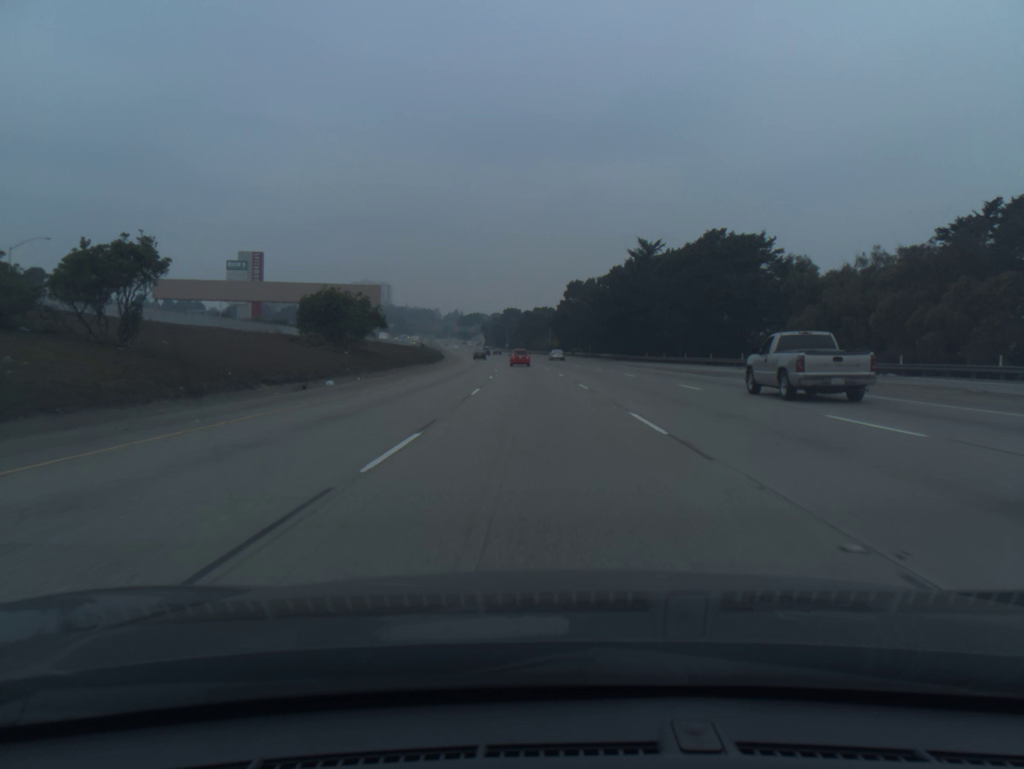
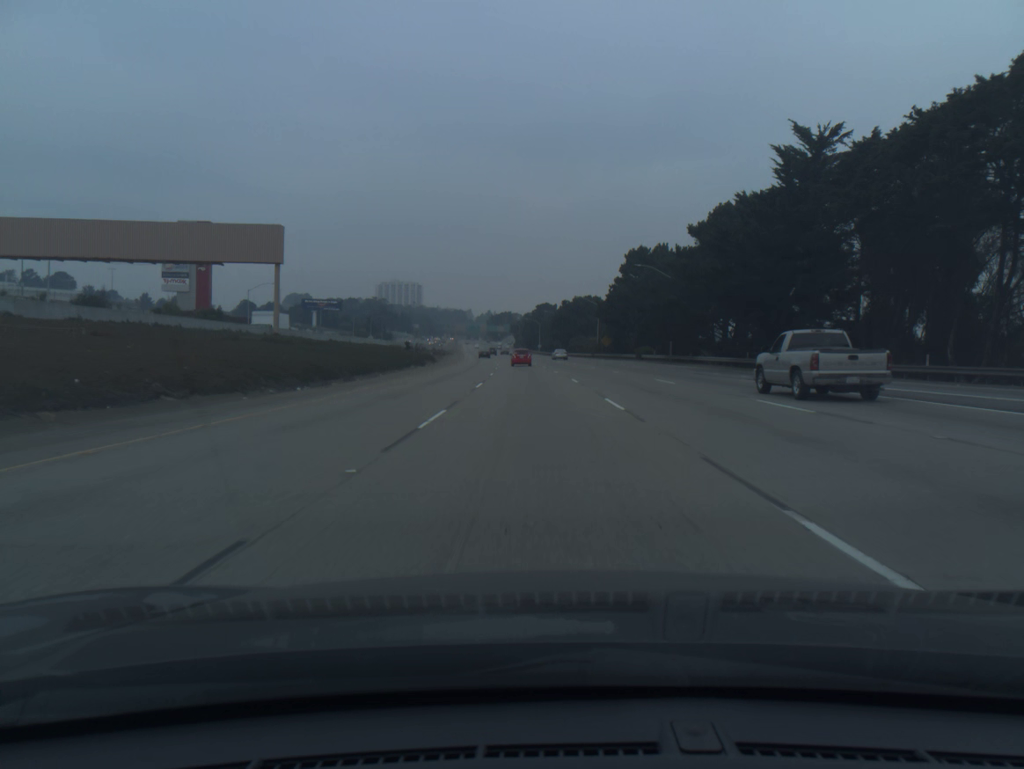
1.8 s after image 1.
(-1.1, +54.0) m; -3°
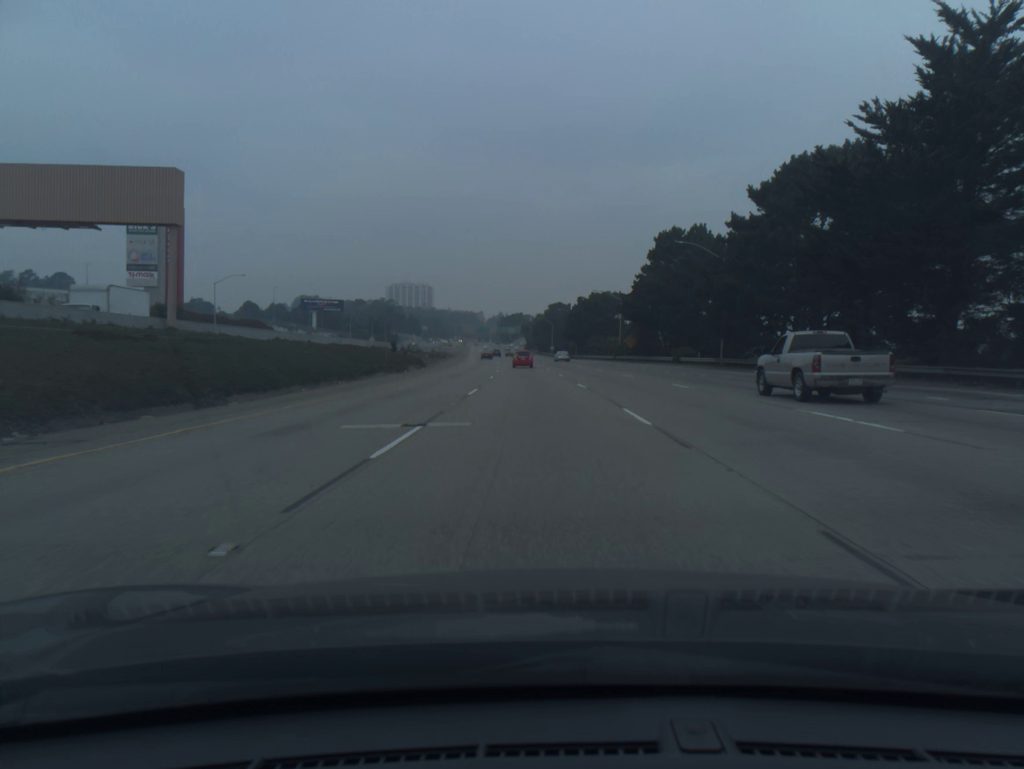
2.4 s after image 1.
(-0.1, +18.0) m; -1°
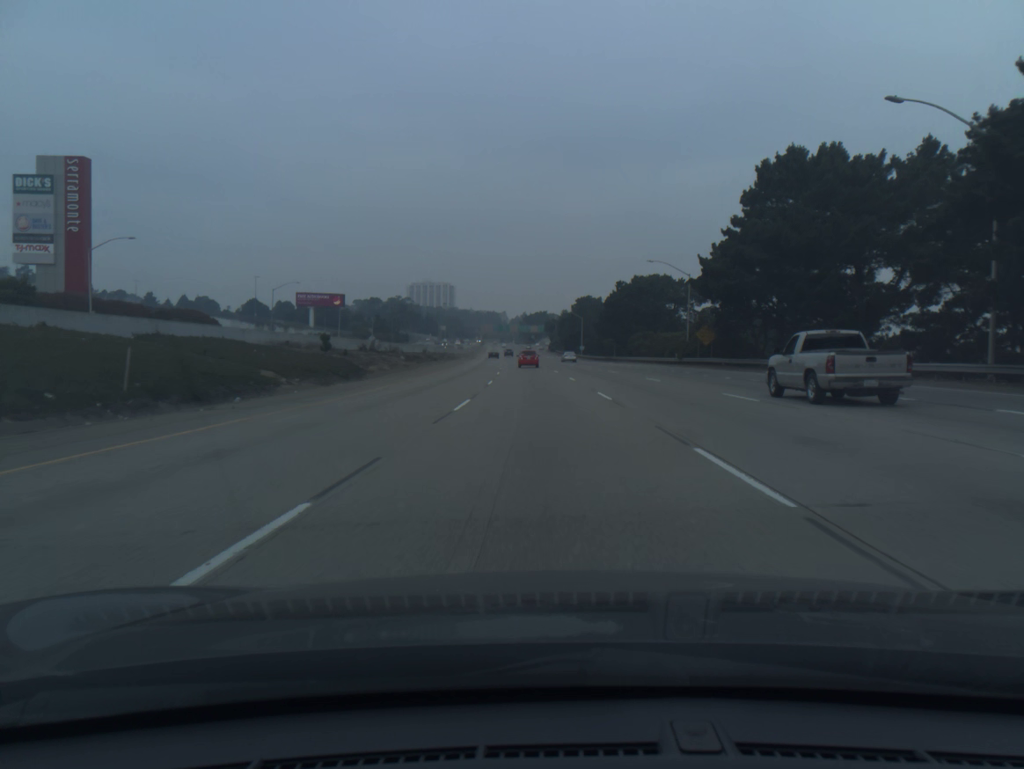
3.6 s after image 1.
(-0.6, +35.9) m; -2°
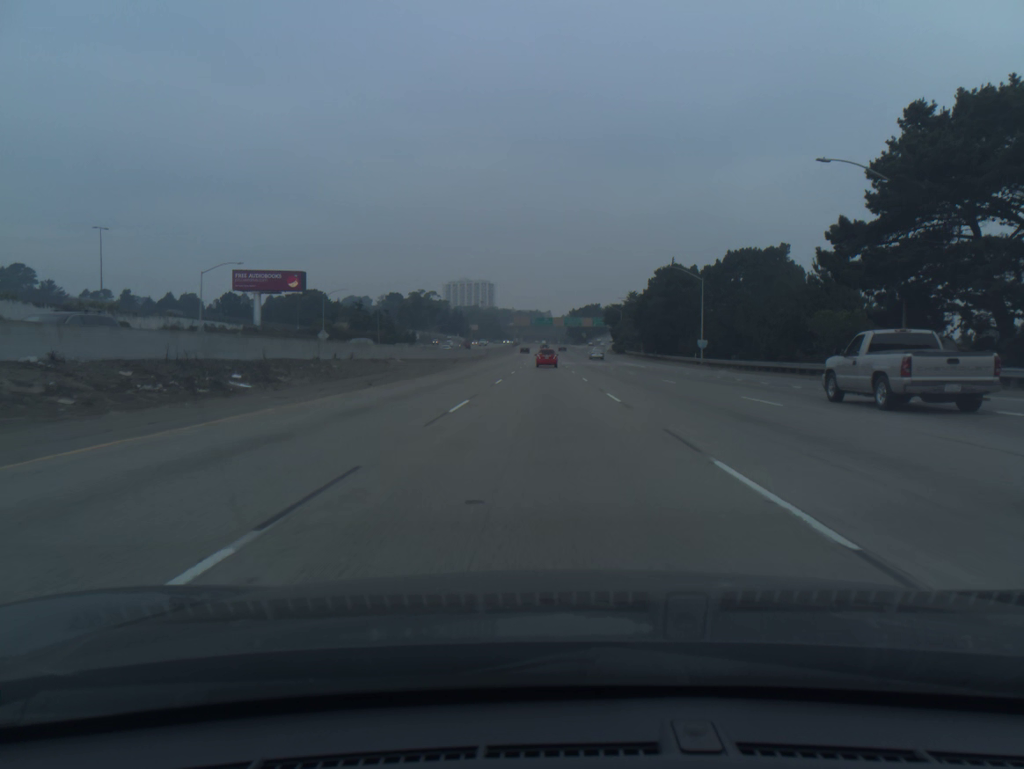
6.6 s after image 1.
(-2.8, +88.9) m; -3°
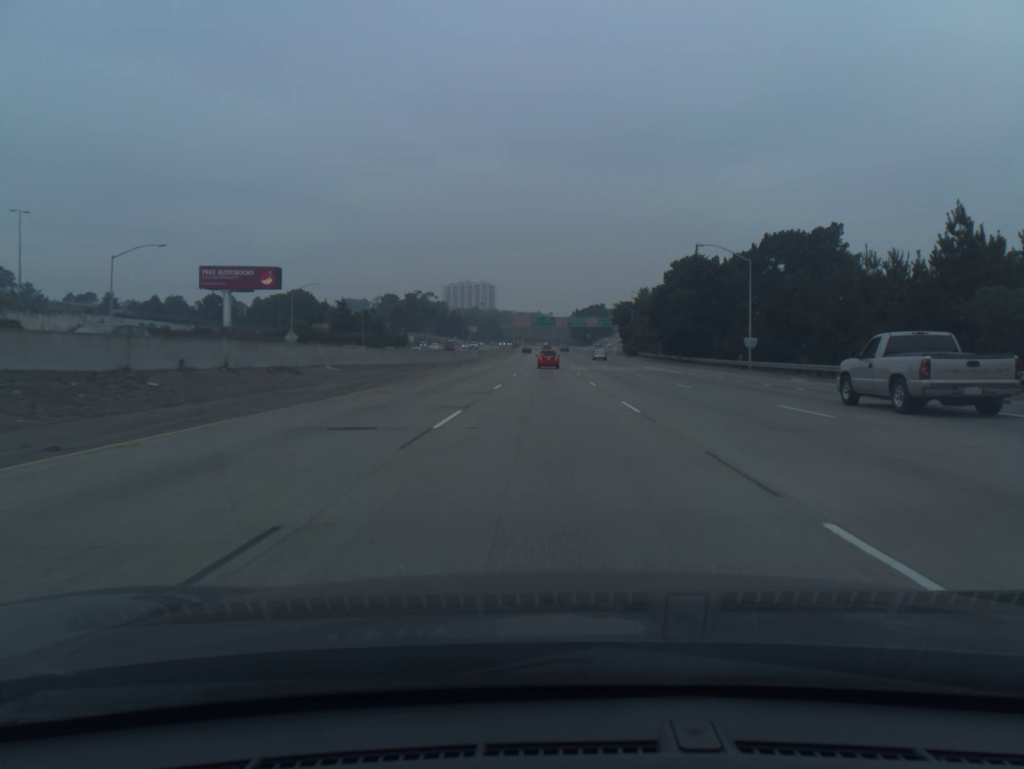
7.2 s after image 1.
(0.0, +17.6) m; 0°
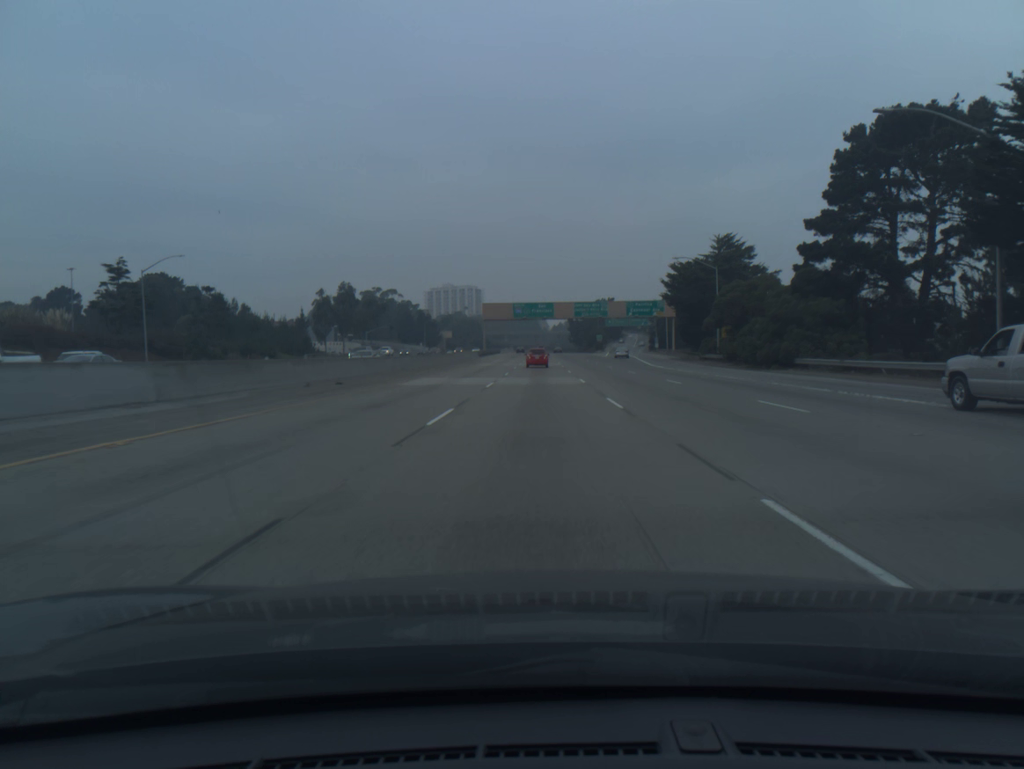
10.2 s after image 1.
(+0.6, +87.1) m; +1°
